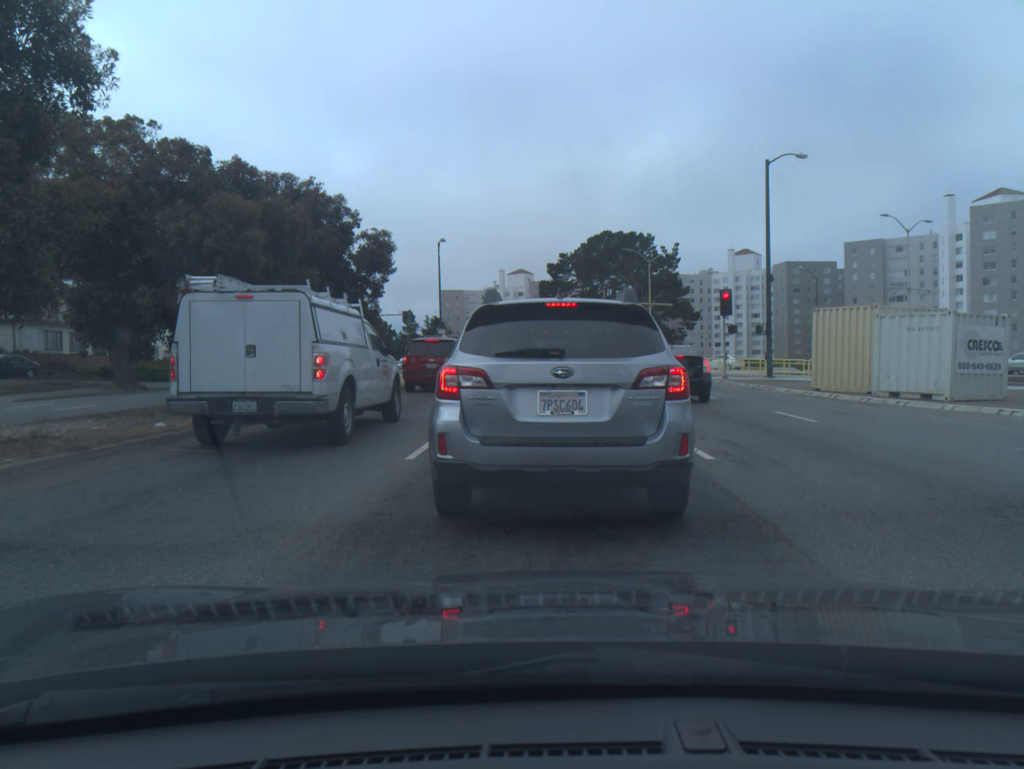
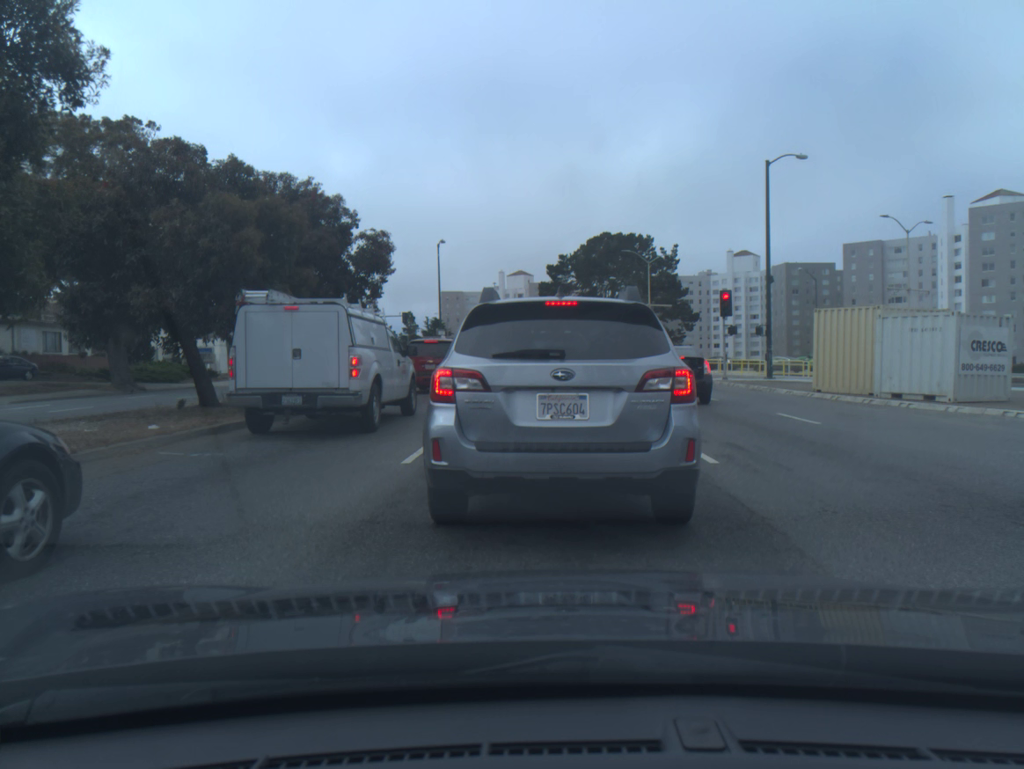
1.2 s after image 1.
(0.0, +0.3) m; 0°
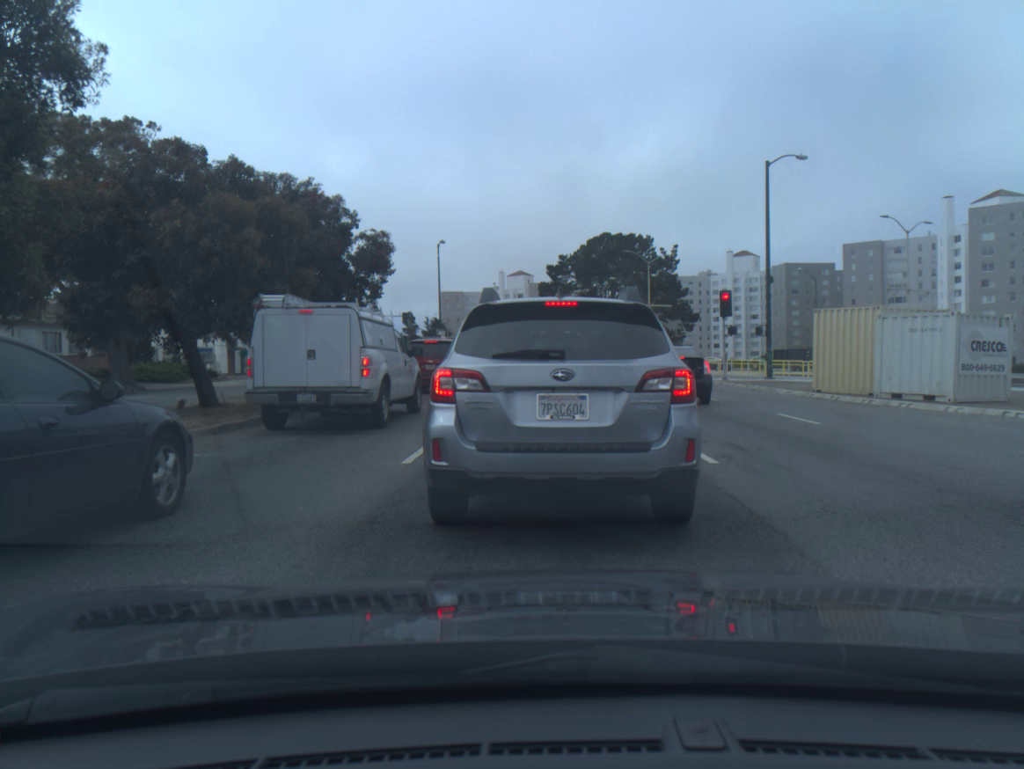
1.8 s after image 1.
(0.0, 0.0) m; 0°
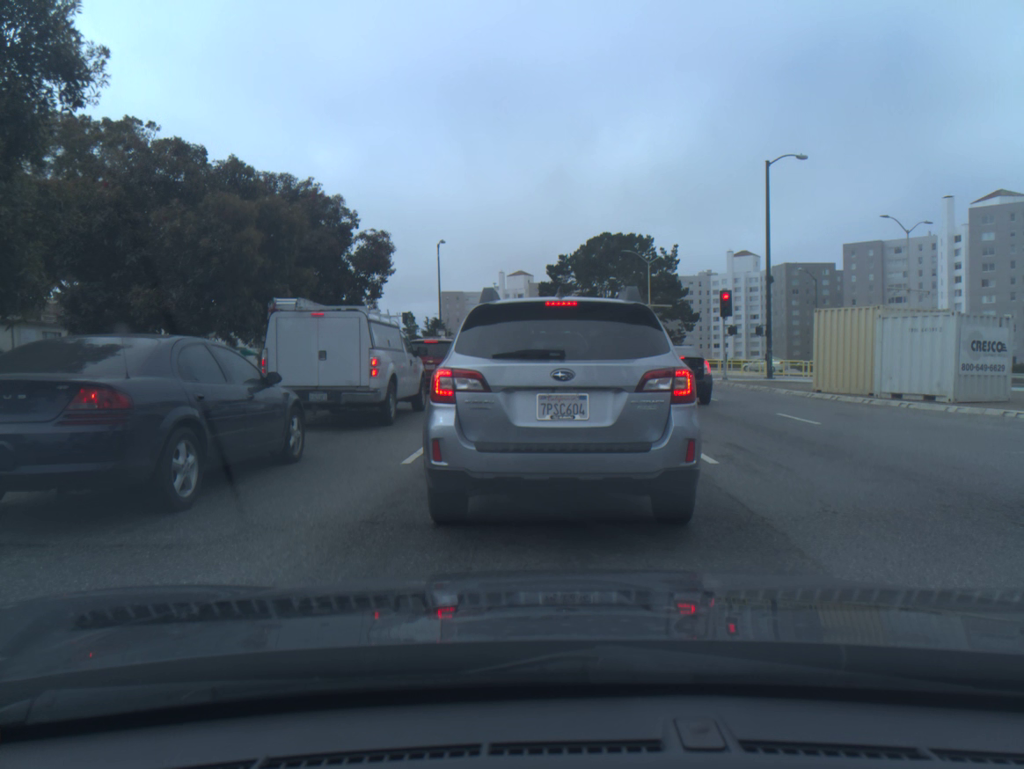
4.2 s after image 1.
(0.0, 0.0) m; 0°
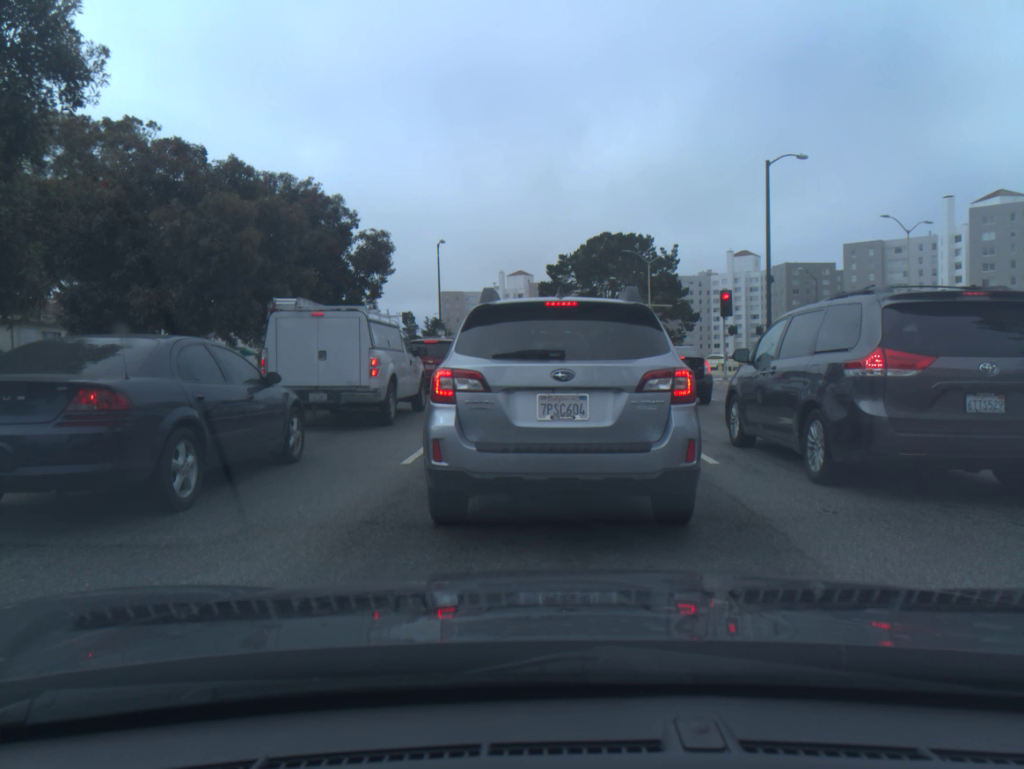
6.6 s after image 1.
(0.0, 0.0) m; 0°
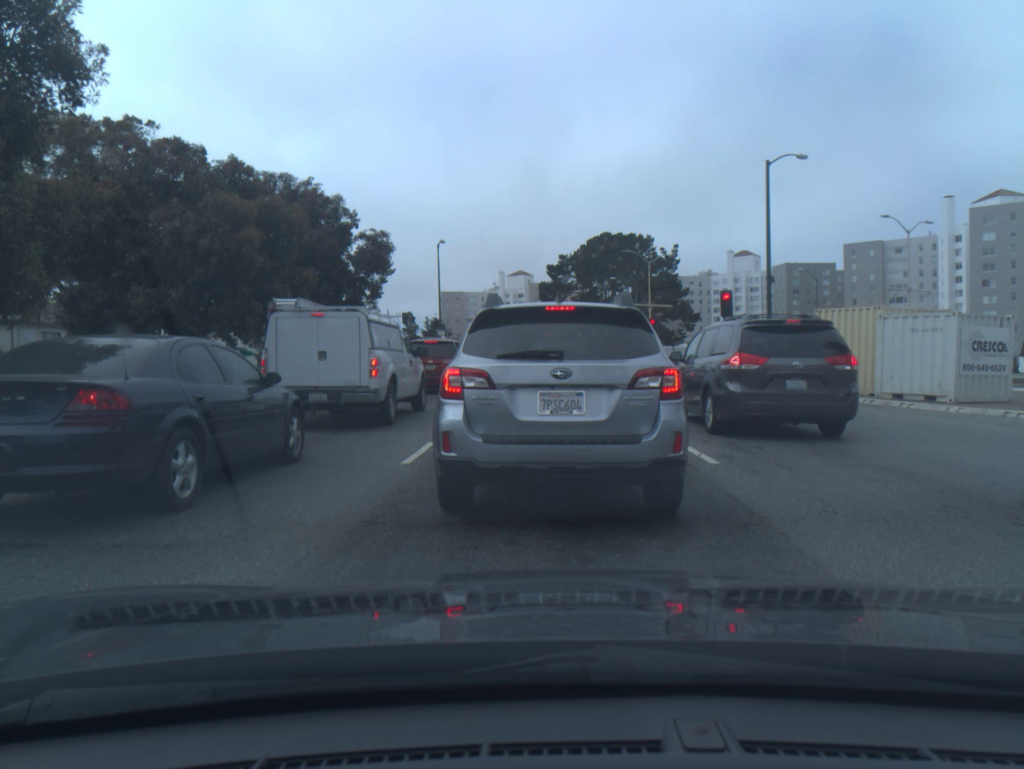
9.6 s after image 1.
(0.0, 0.0) m; 0°
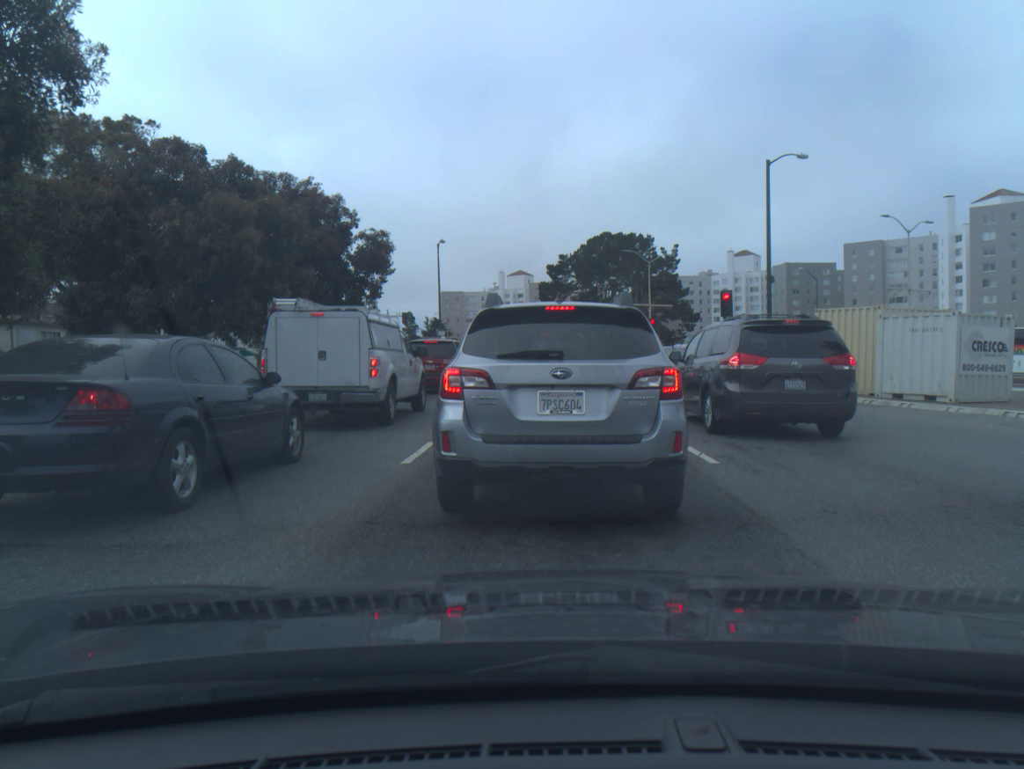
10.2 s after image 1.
(0.0, 0.0) m; 0°
